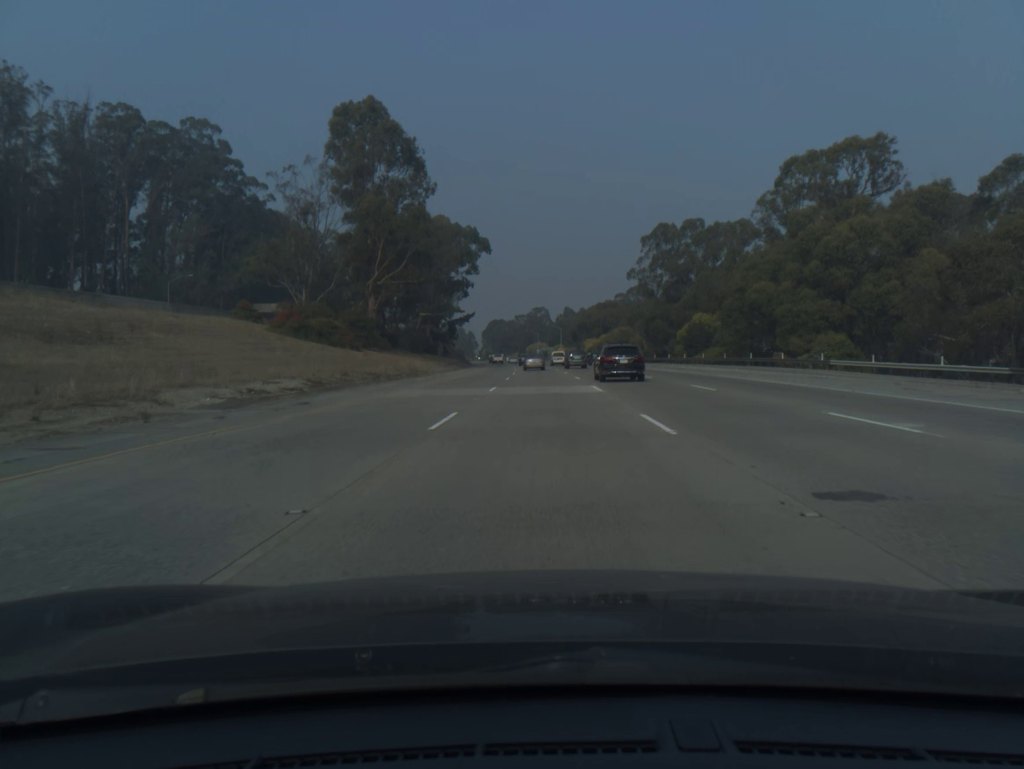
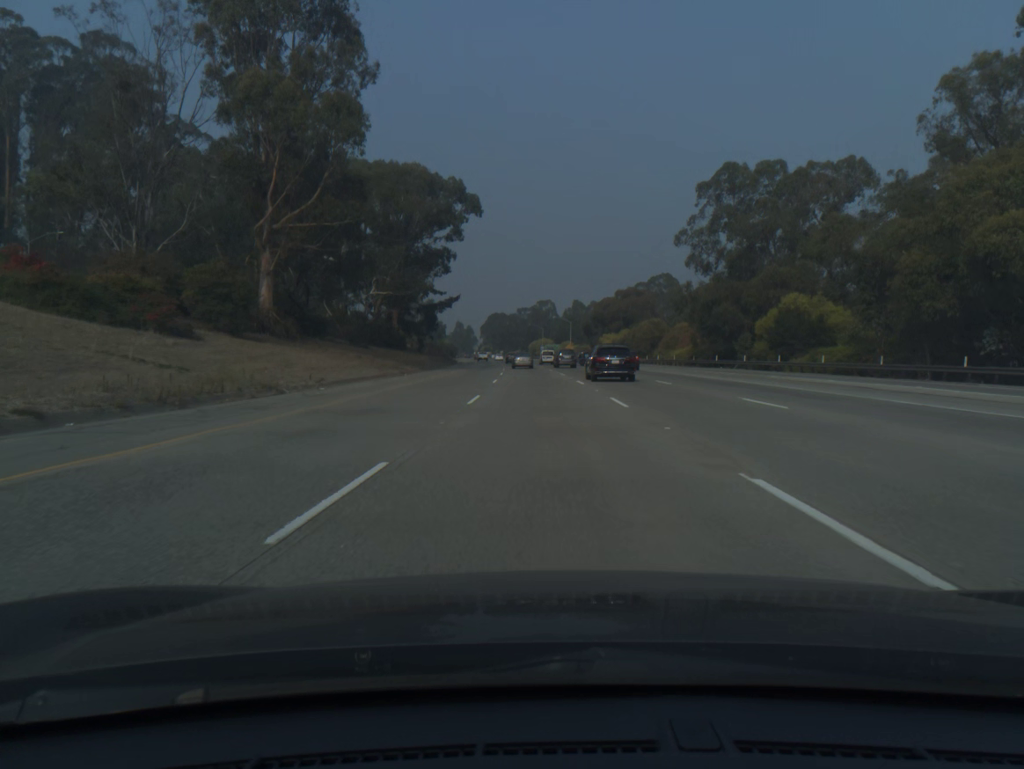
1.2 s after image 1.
(-0.1, +37.0) m; 0°
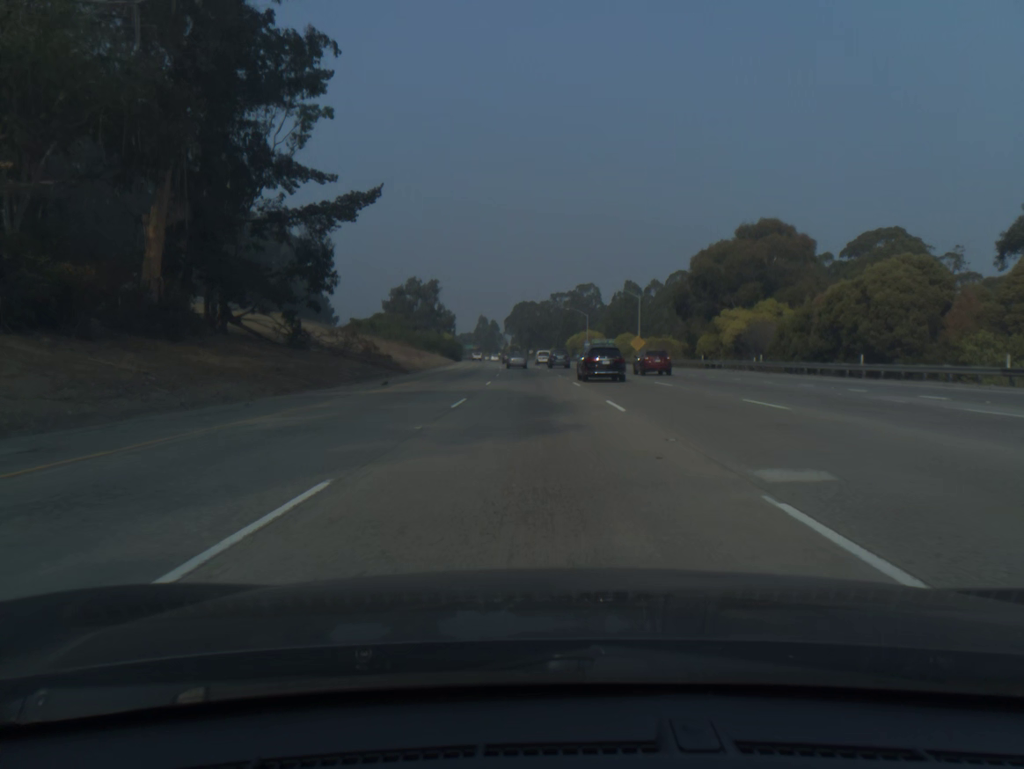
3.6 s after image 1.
(-1.3, +74.6) m; -2°
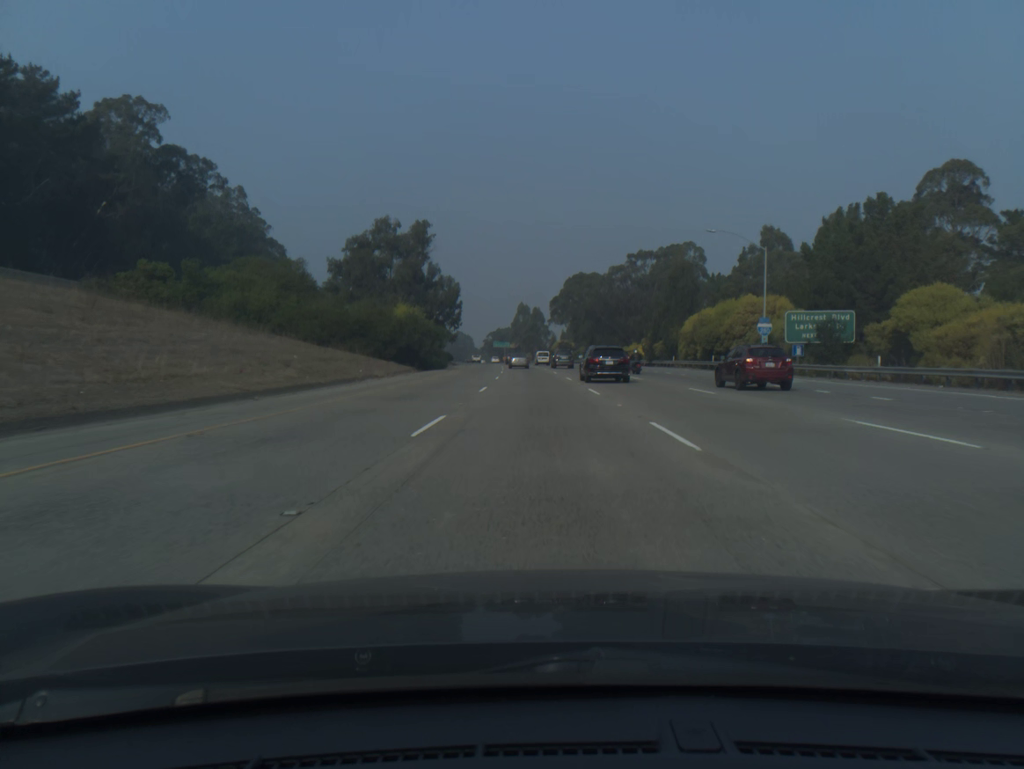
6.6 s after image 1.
(-3.3, +94.4) m; -4°
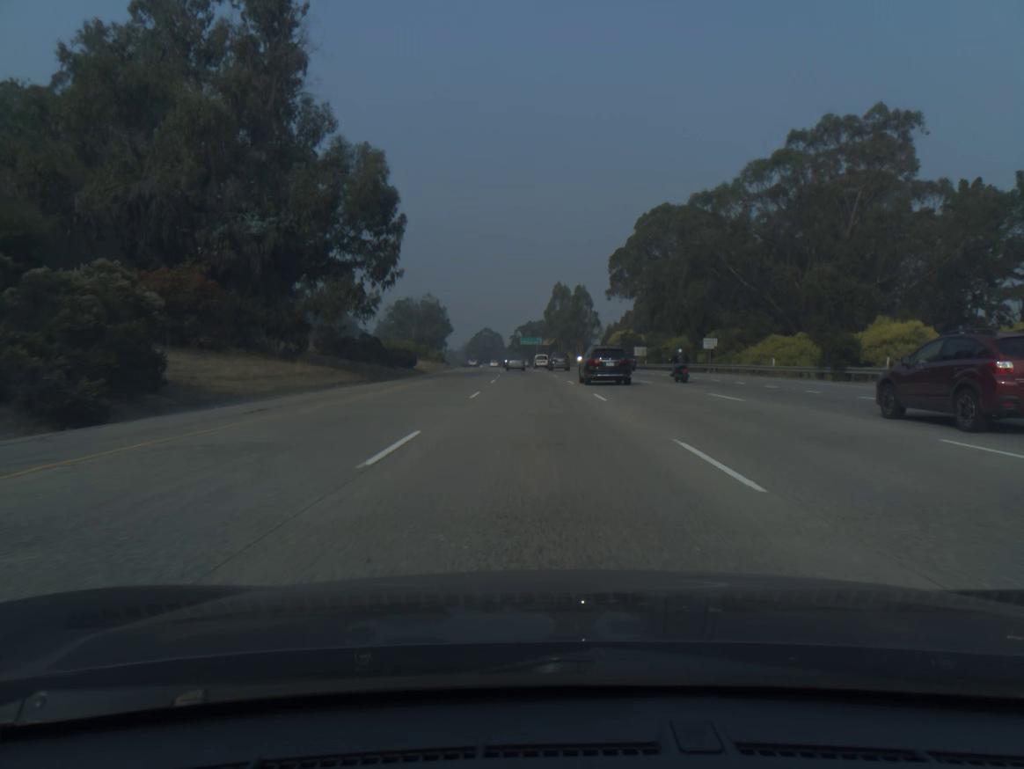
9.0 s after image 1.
(-1.8, +76.3) m; -3°
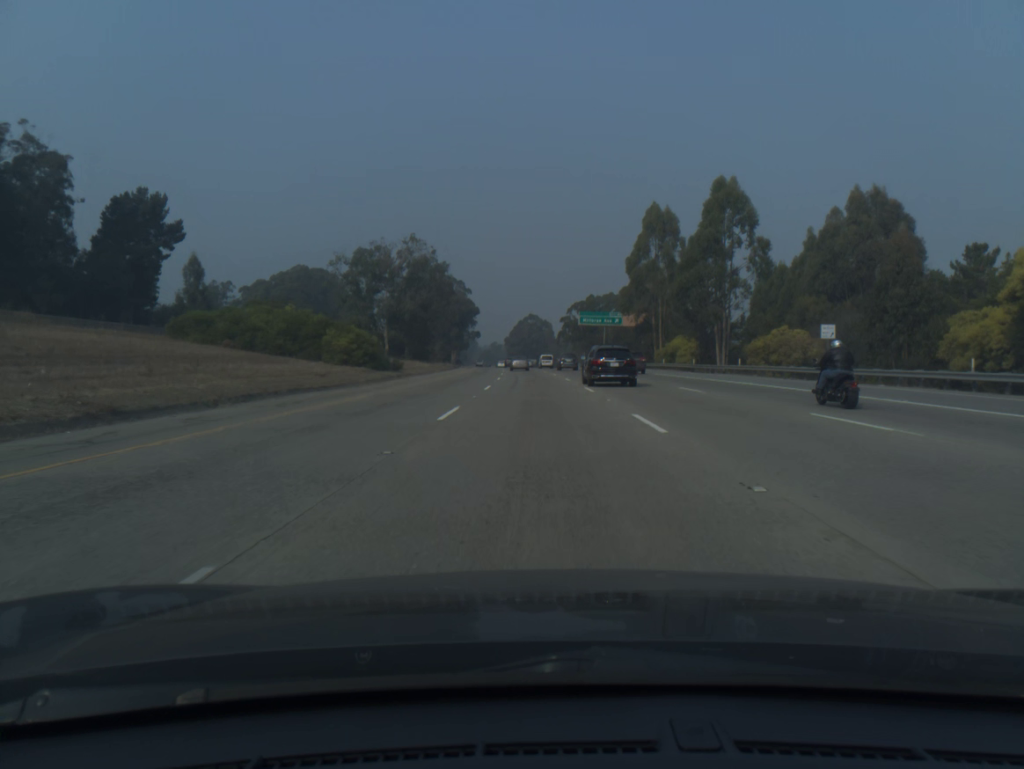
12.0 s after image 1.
(-3.1, +96.7) m; -4°
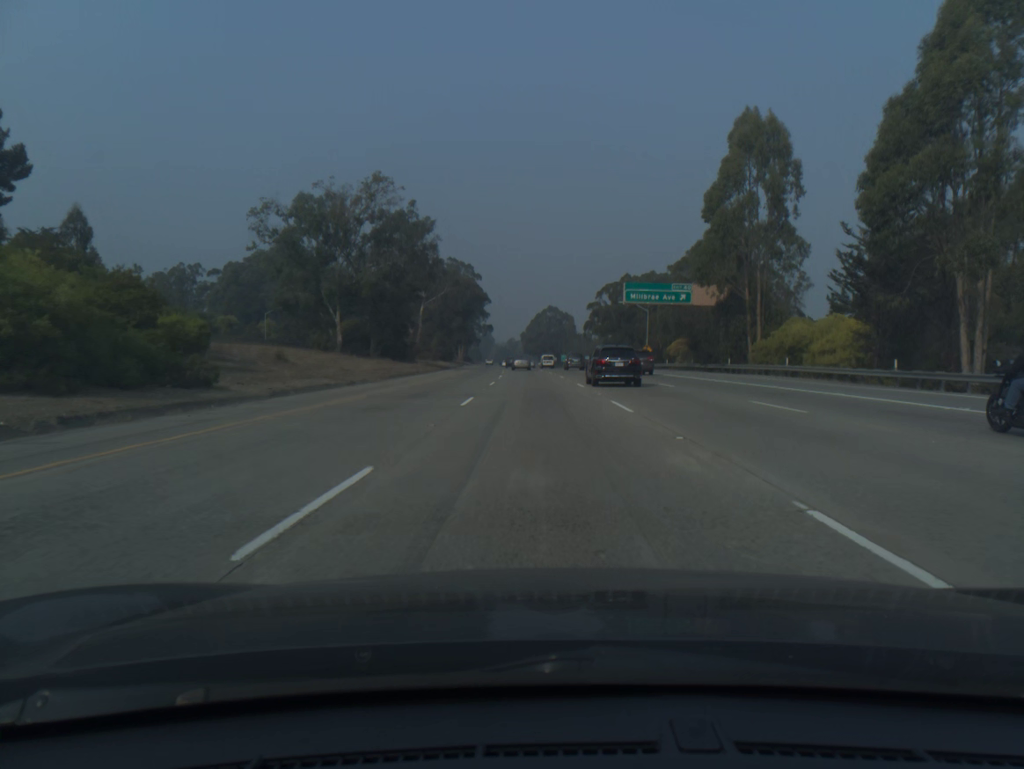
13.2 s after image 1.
(-0.5, +39.1) m; -1°
